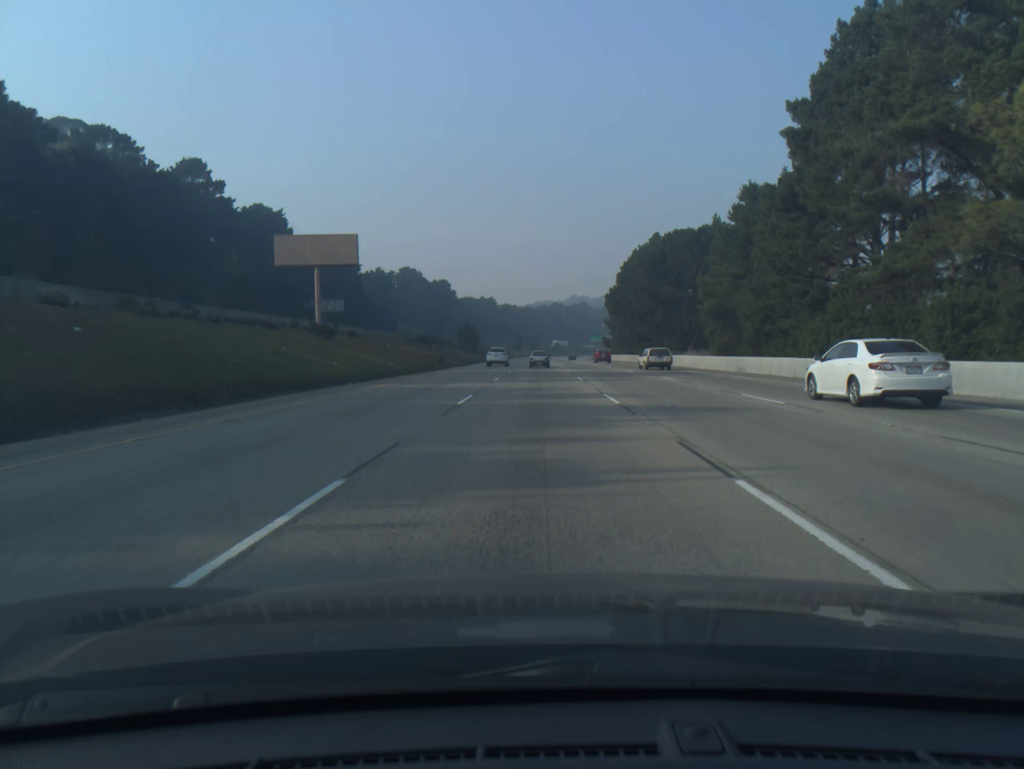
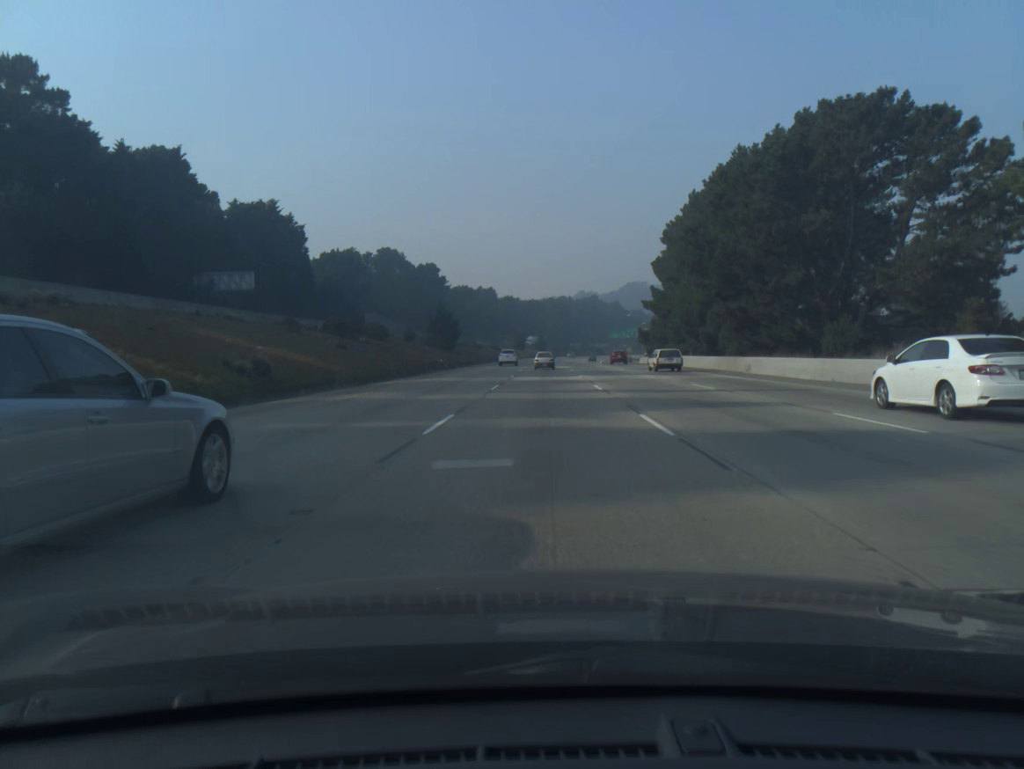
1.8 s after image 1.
(-0.2, +50.2) m; 0°
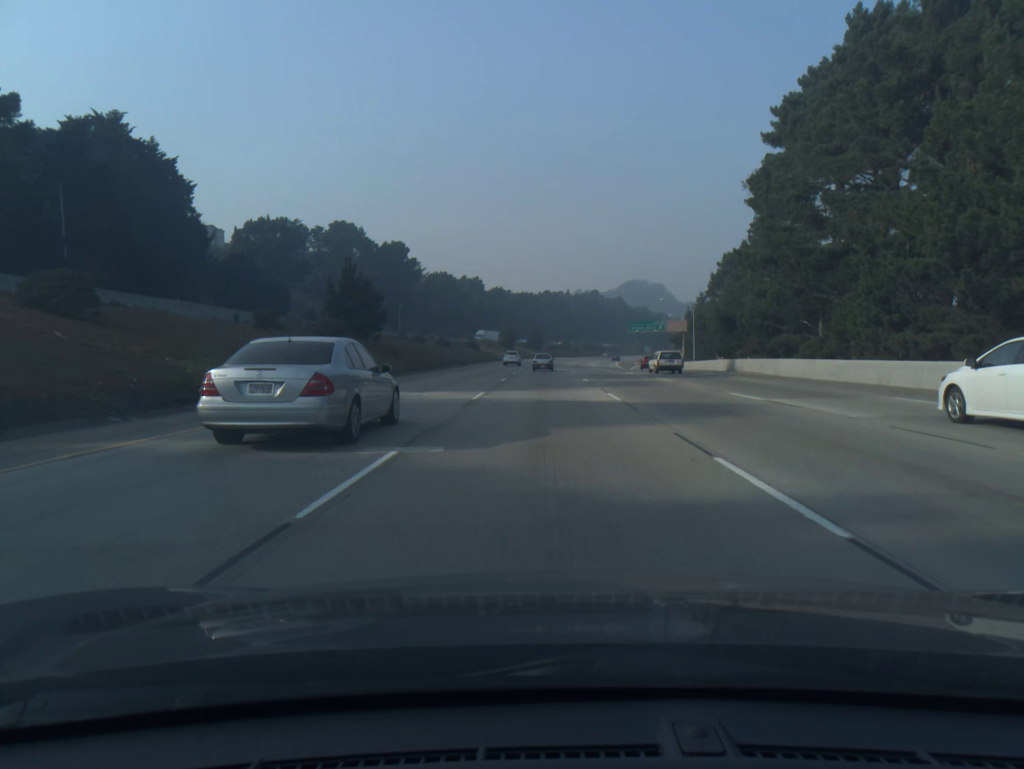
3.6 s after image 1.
(+0.1, +50.1) m; 0°
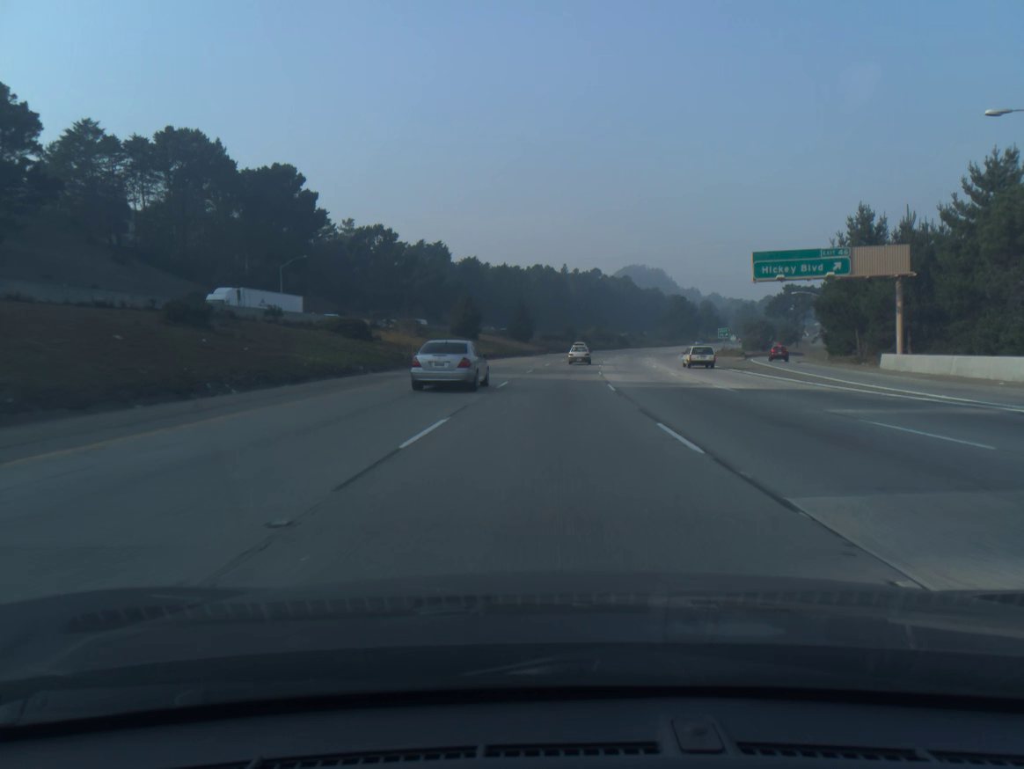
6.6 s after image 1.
(+0.2, +83.4) m; 0°
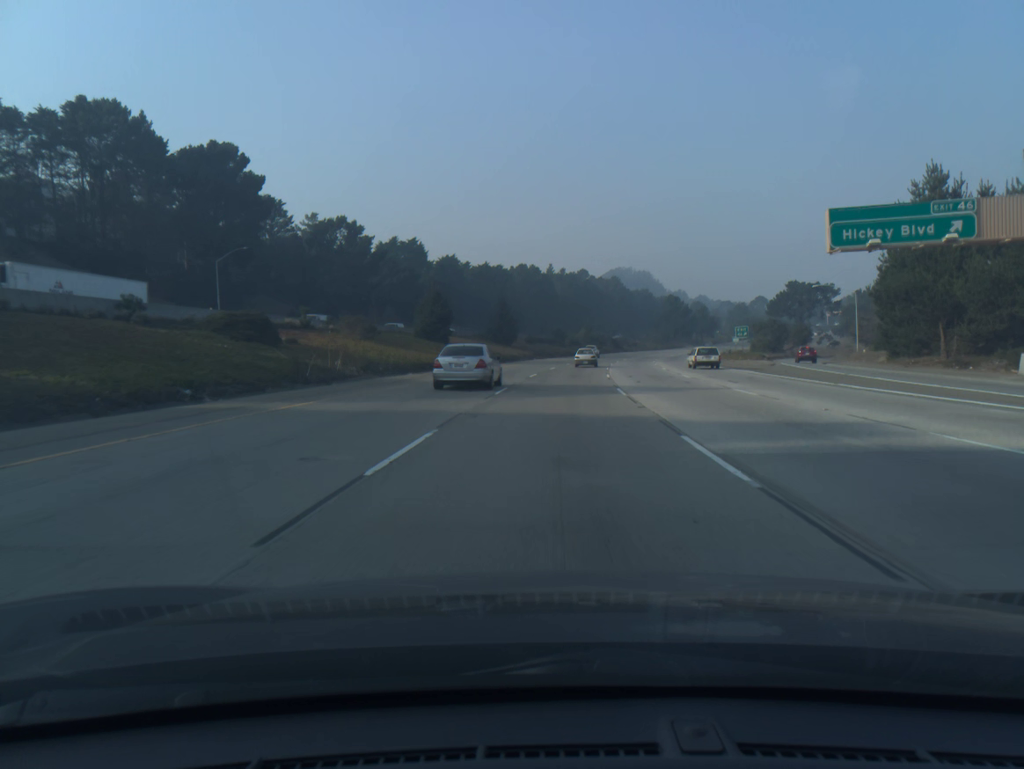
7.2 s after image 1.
(+0.1, +16.7) m; +1°
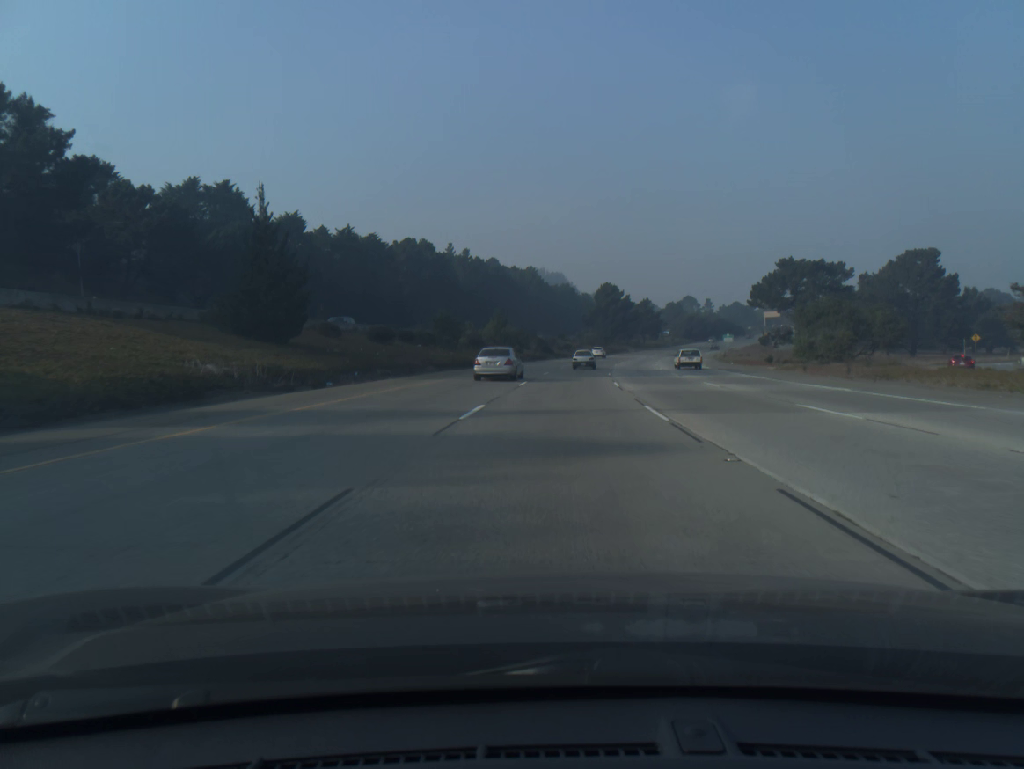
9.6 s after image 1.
(+3.5, +66.1) m; +6°
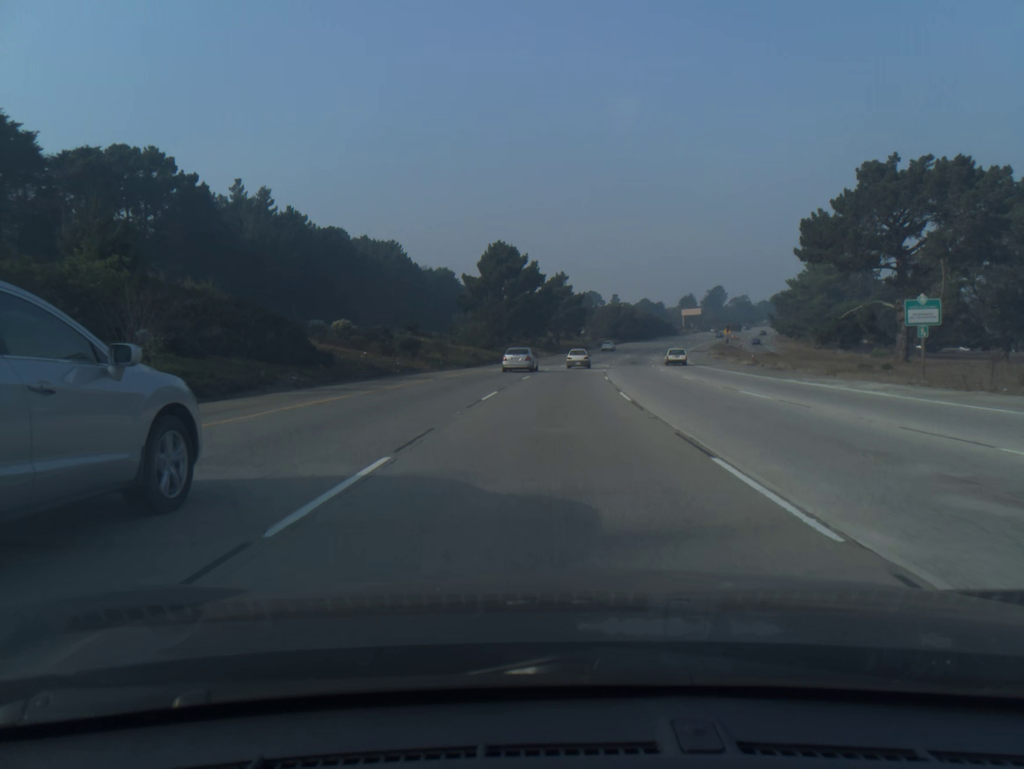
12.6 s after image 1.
(+5.8, +81.8) m; +8°
